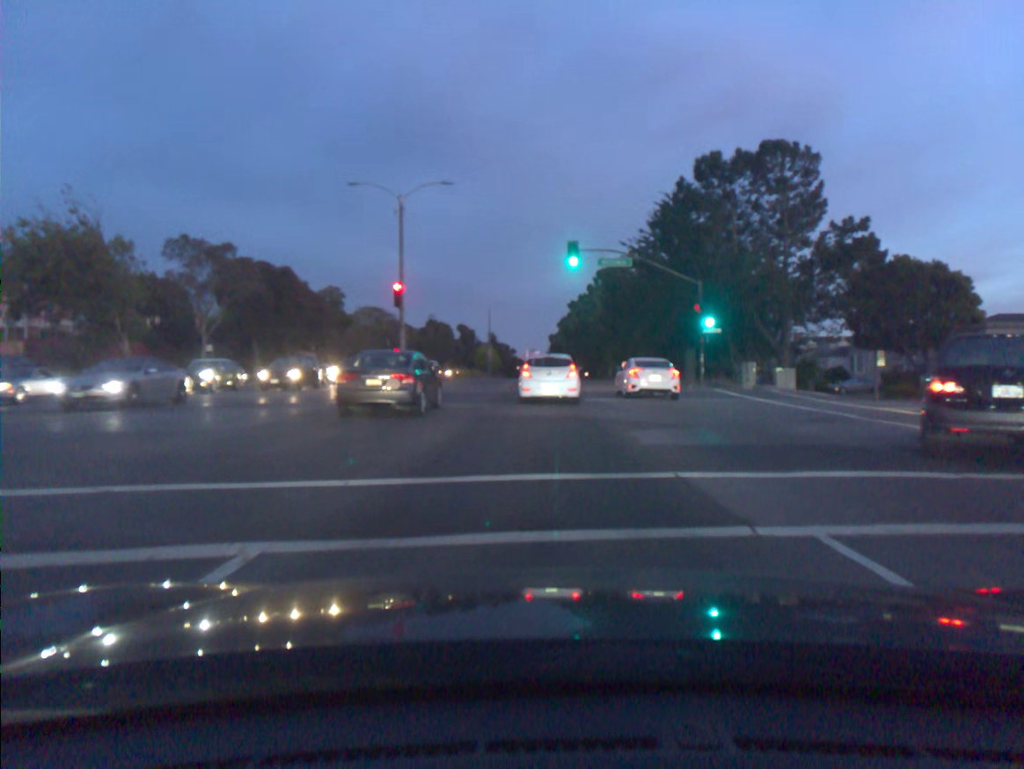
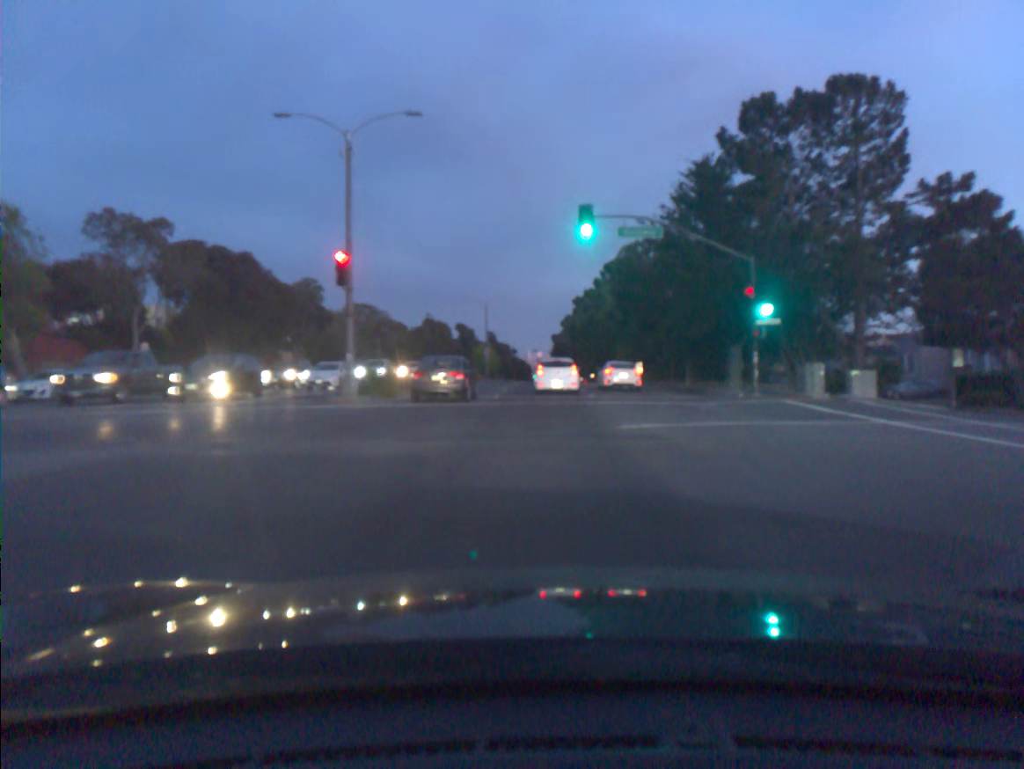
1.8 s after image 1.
(-0.1, +9.8) m; 0°
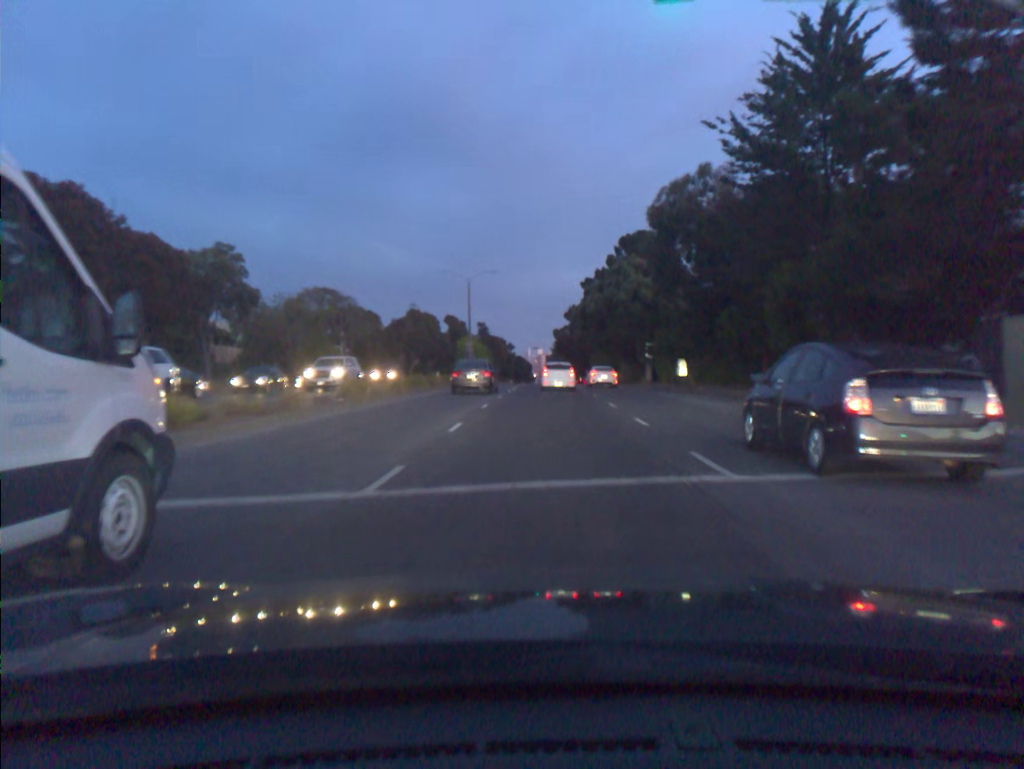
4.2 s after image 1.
(-0.1, +20.2) m; 0°
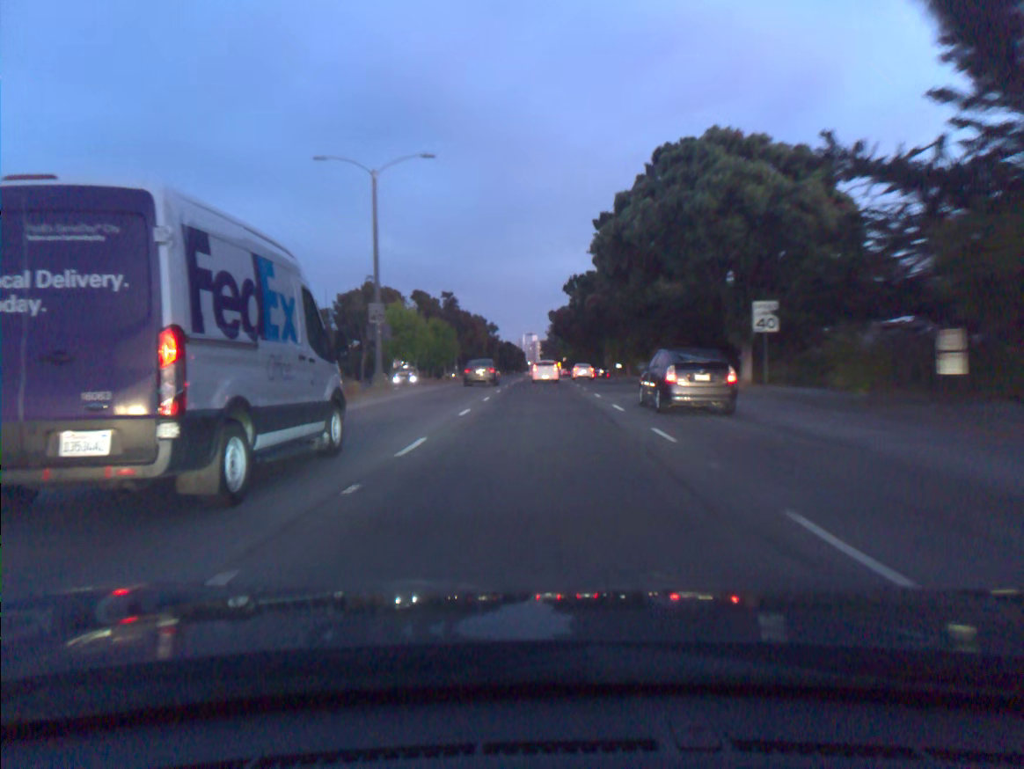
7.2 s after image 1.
(+0.2, +32.8) m; 0°
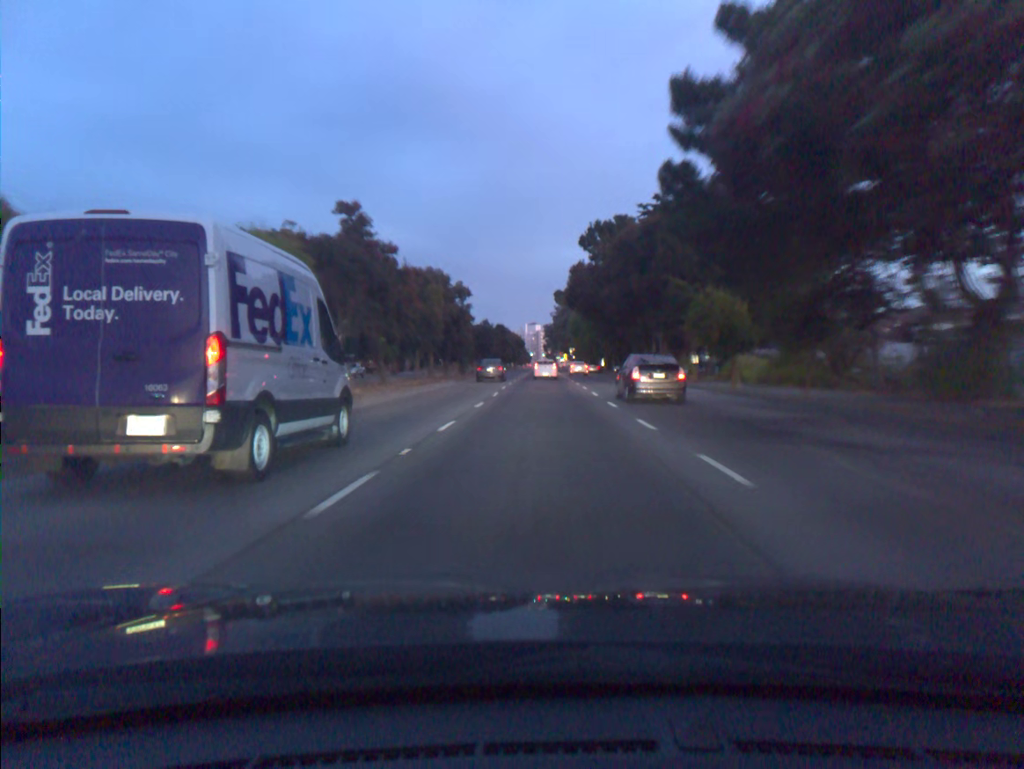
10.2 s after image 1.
(-0.1, +40.3) m; 0°
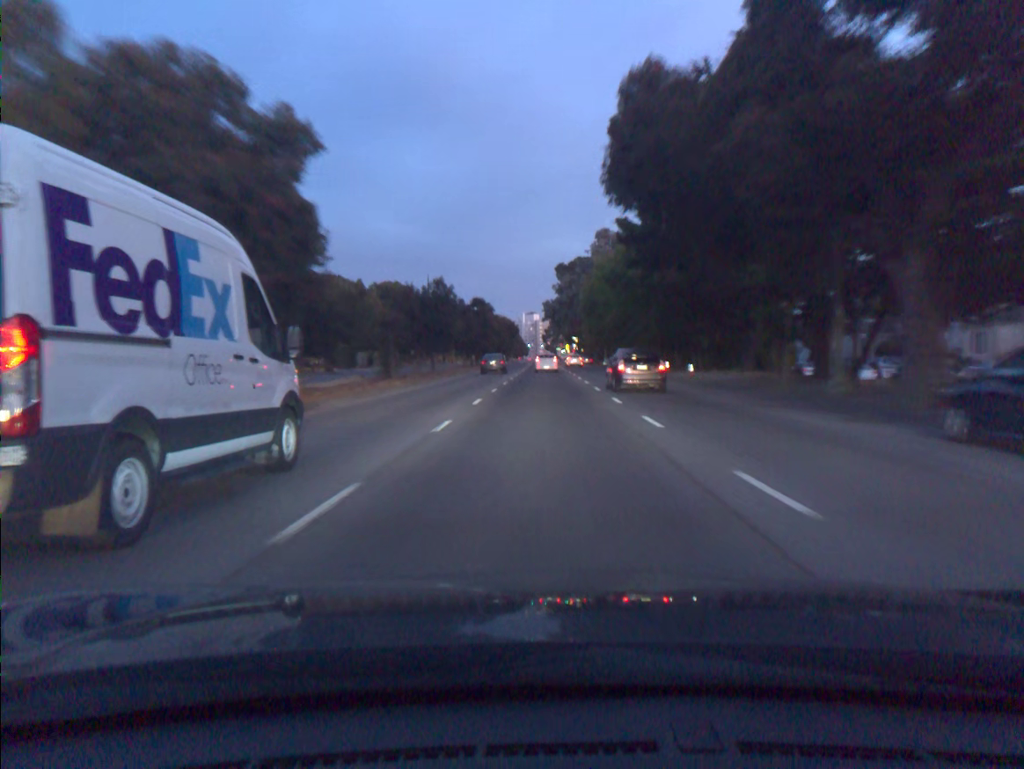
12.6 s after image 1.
(0.0, +36.9) m; 0°
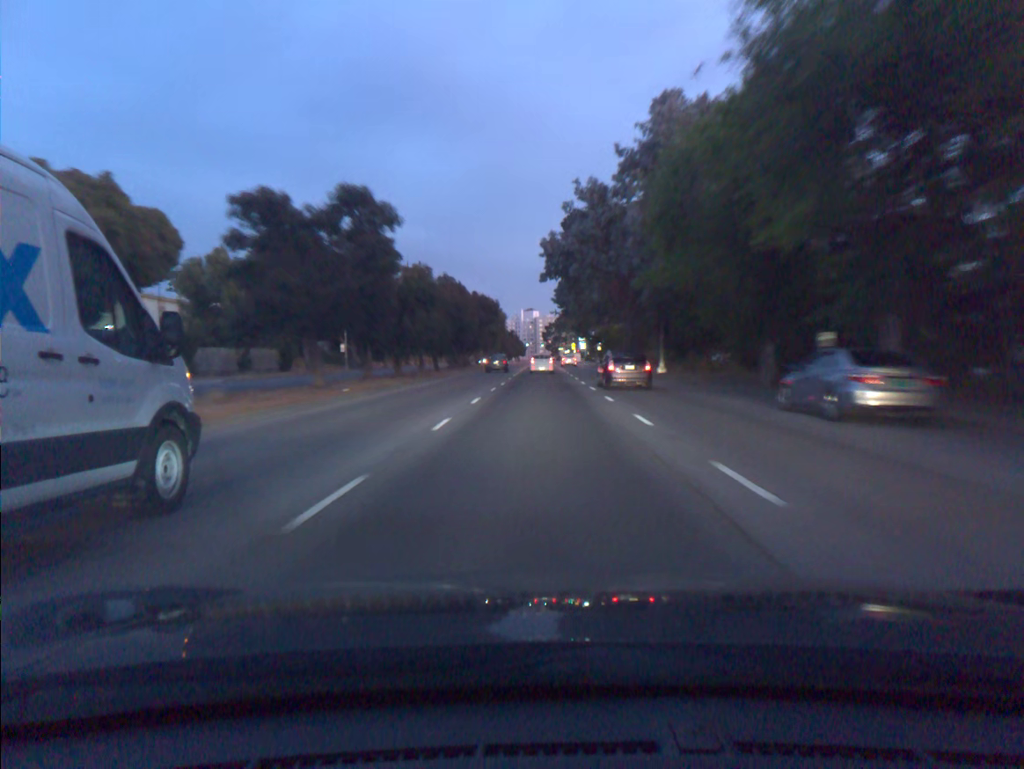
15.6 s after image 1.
(+0.1, +50.2) m; 0°
